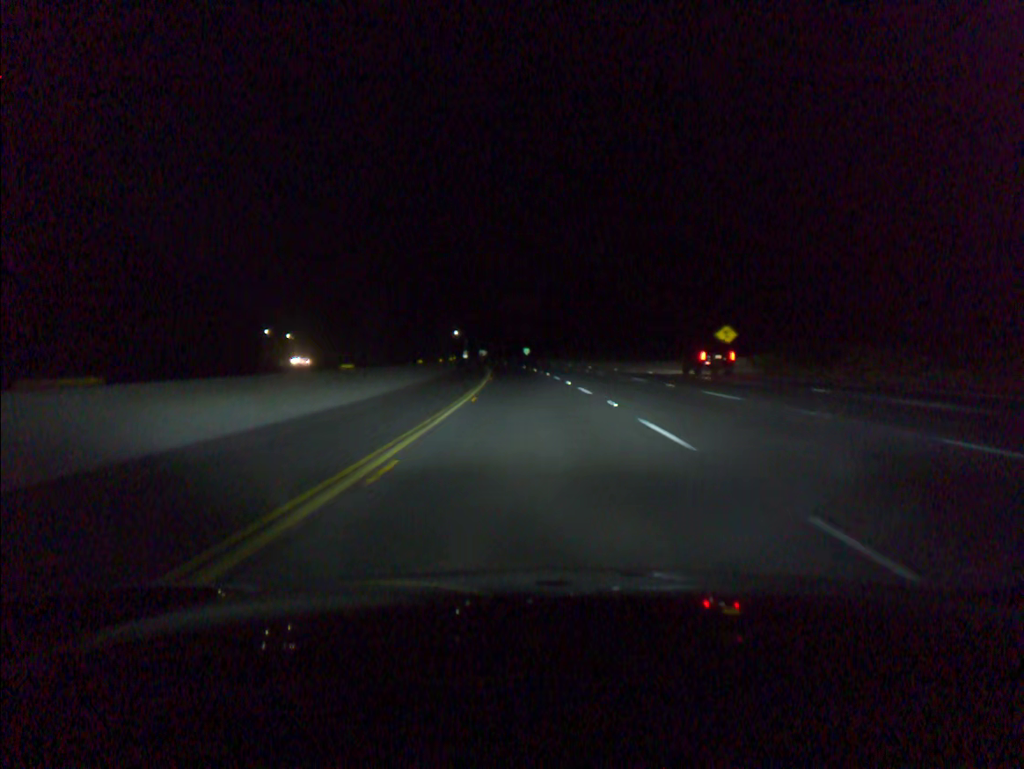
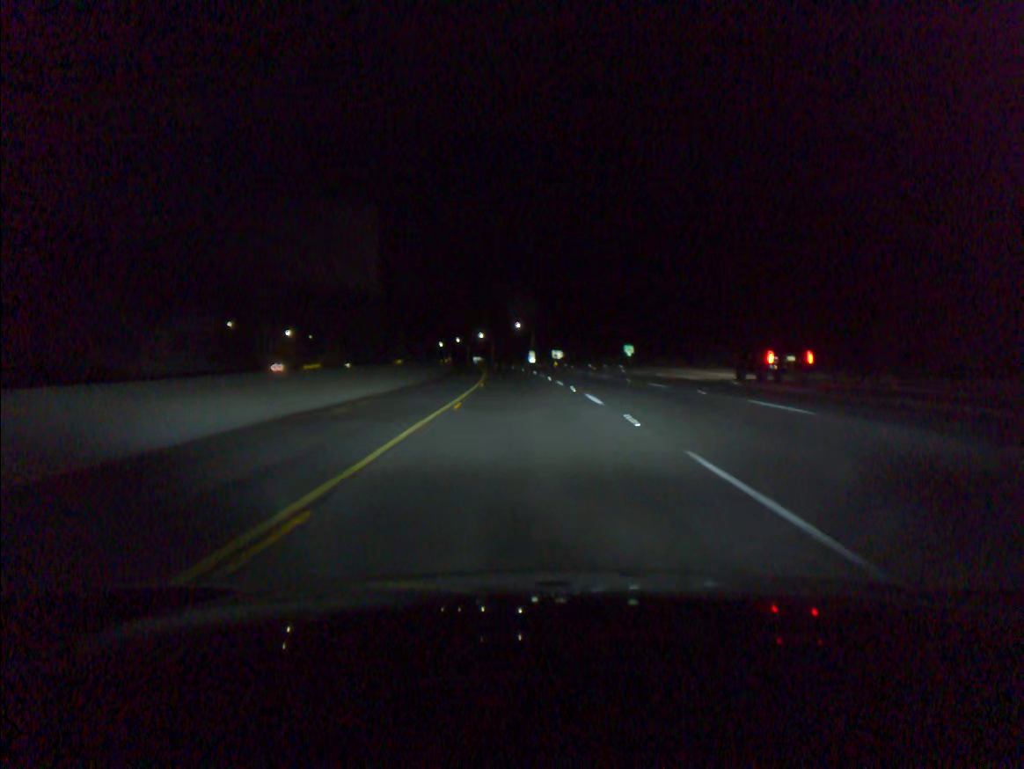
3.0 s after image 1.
(-4.9, +92.5) m; -6°
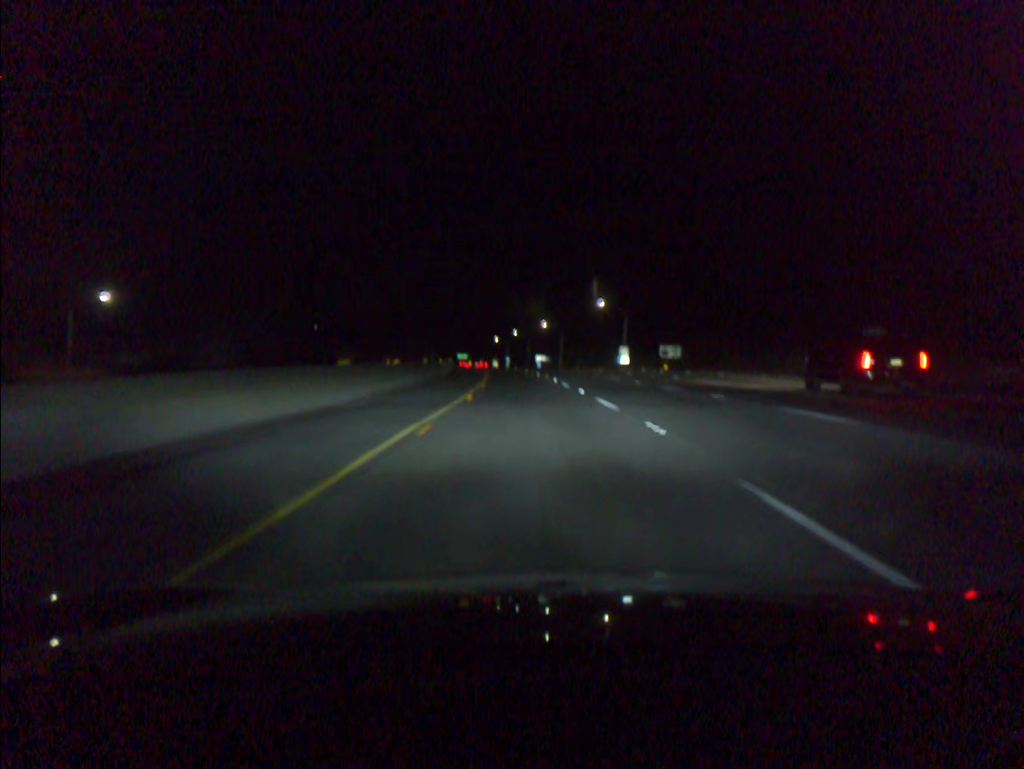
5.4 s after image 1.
(-3.6, +74.3) m; -5°
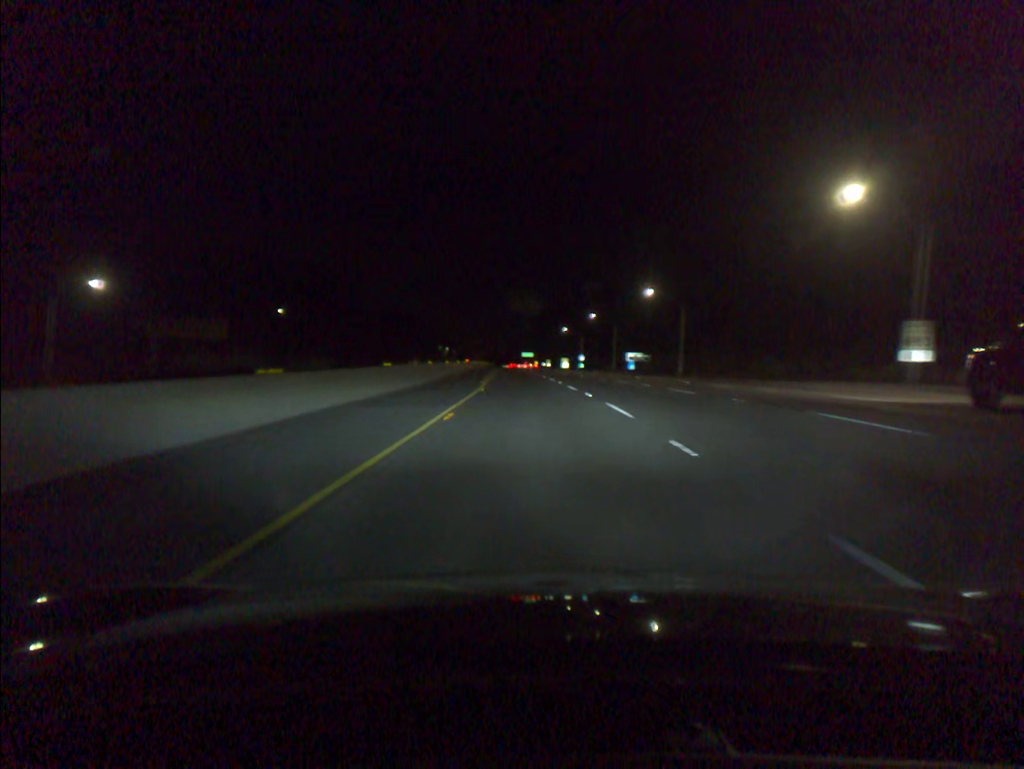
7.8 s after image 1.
(-3.5, +74.5) m; -5°
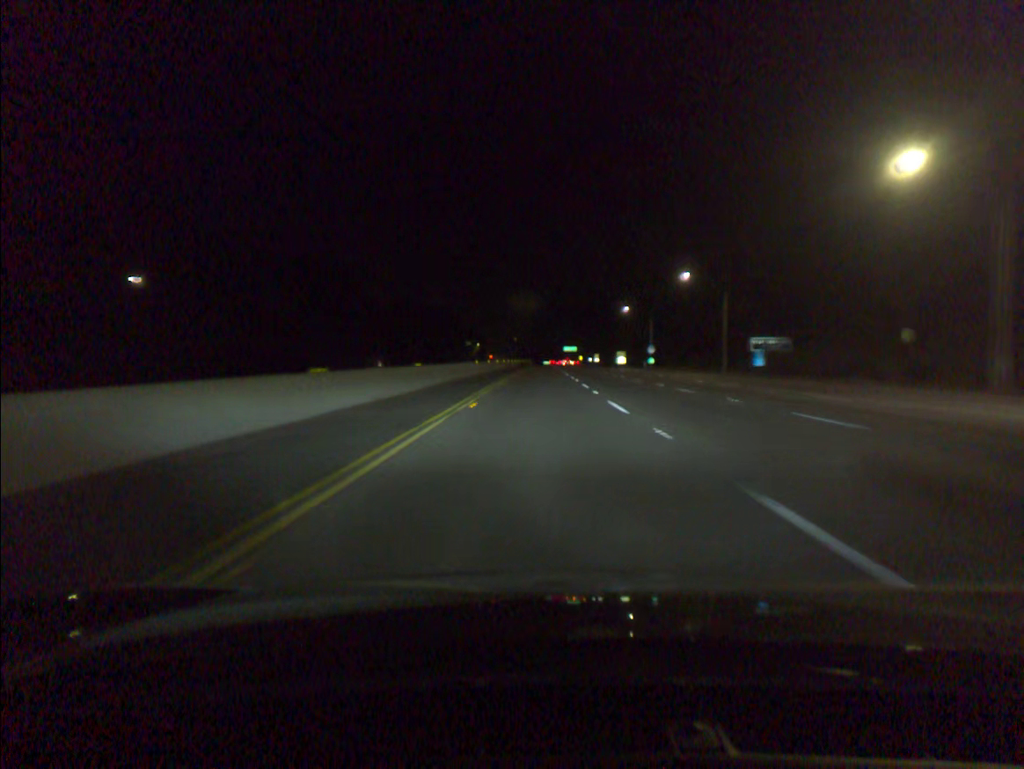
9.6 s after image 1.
(-1.7, +56.0) m; -3°
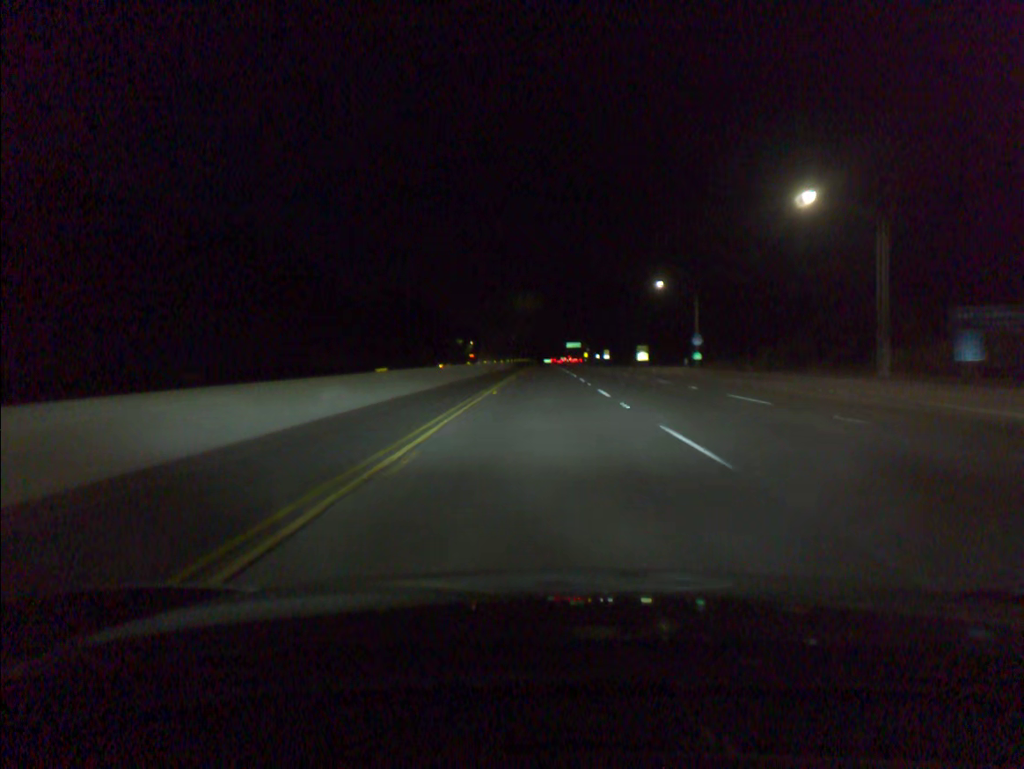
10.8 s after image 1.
(-0.1, +37.4) m; 0°
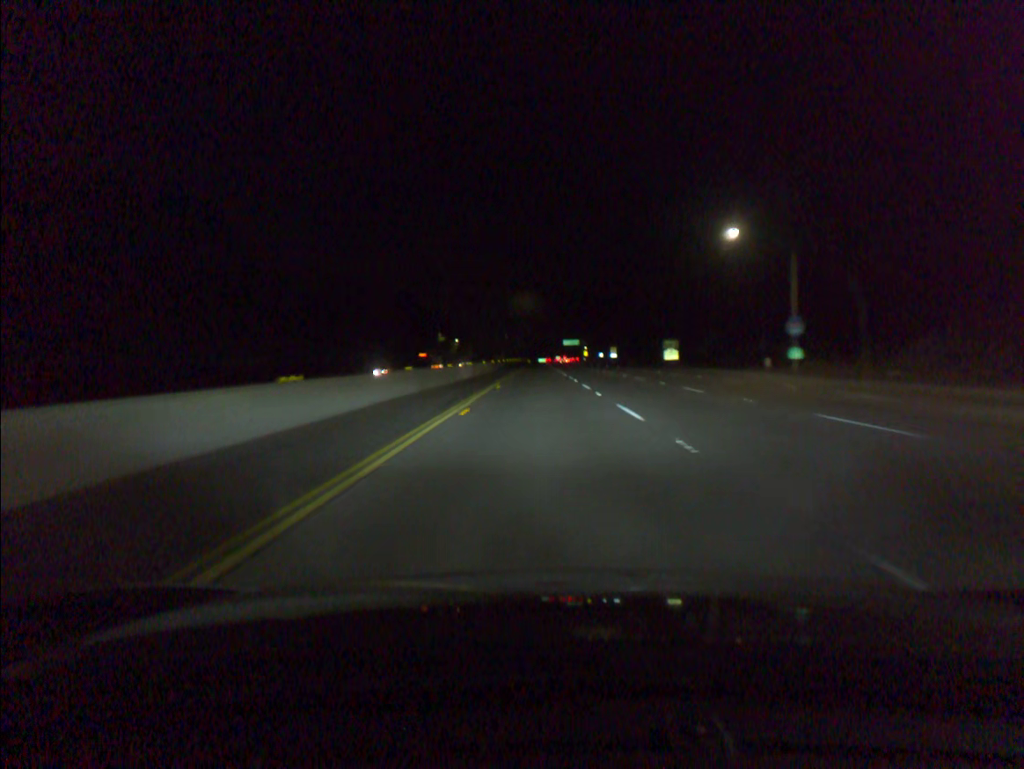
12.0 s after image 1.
(+0.1, +37.3) m; 0°
